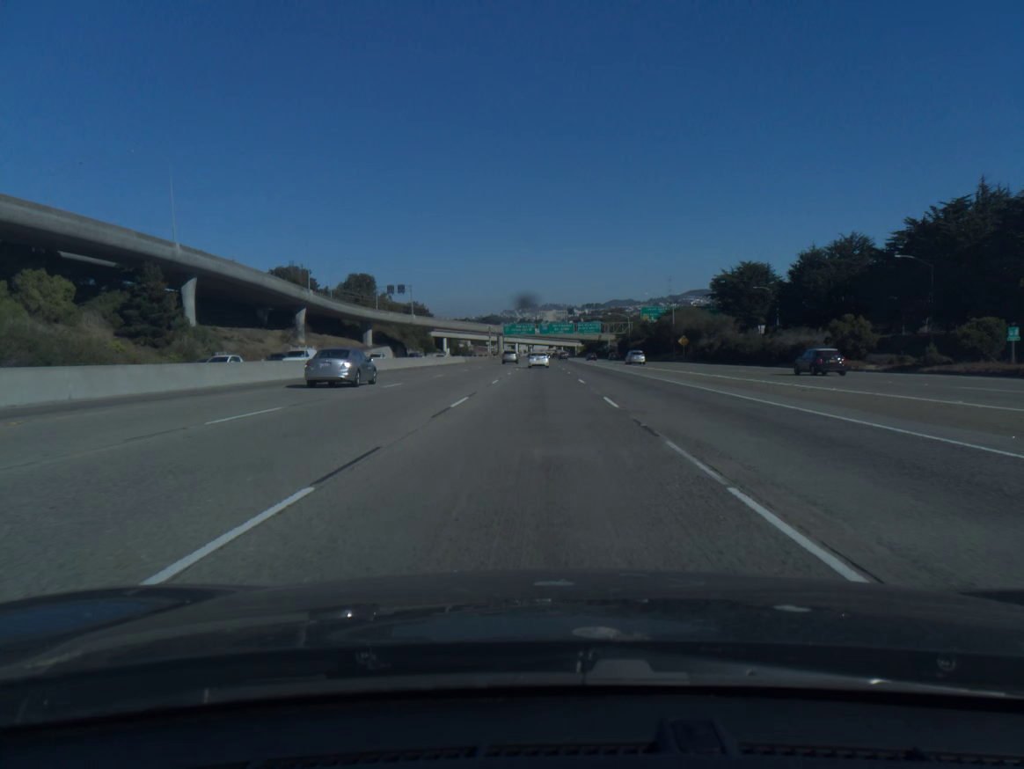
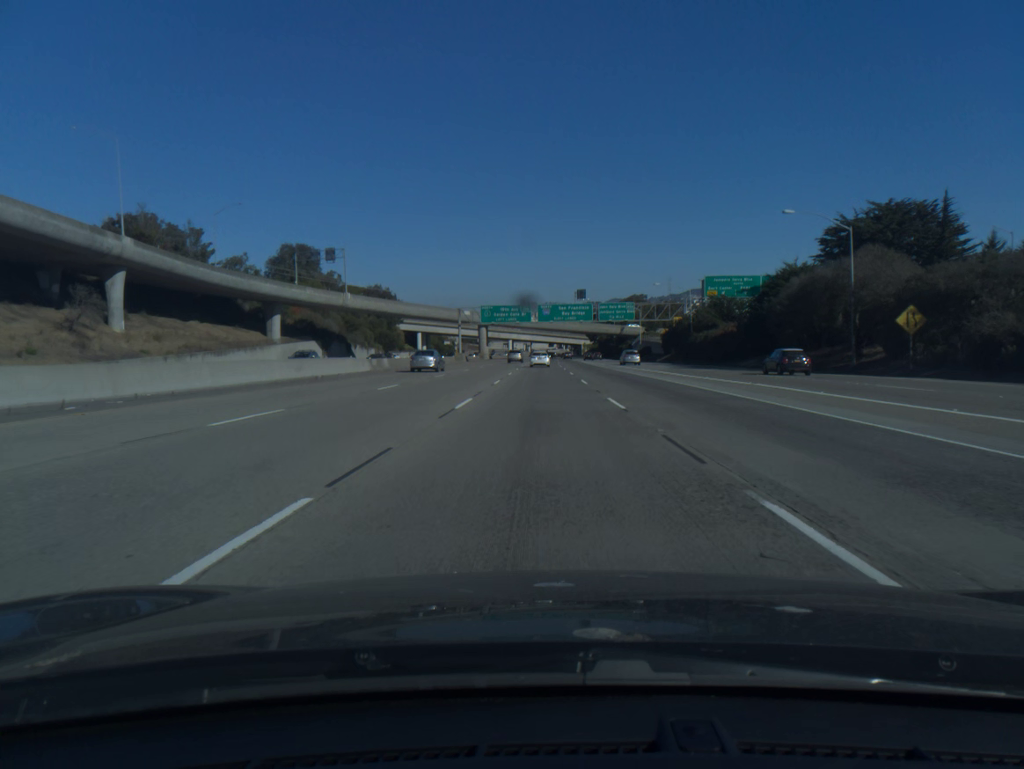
(0.0, +71.4) m; 0°
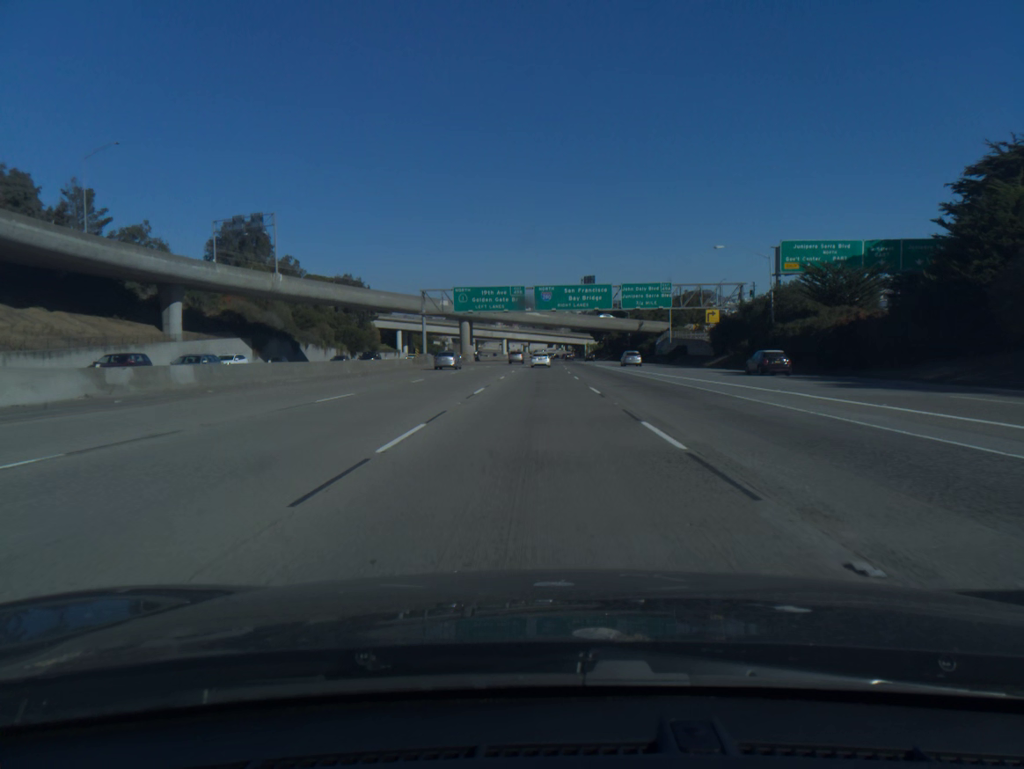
(0.0, +36.1) m; 0°
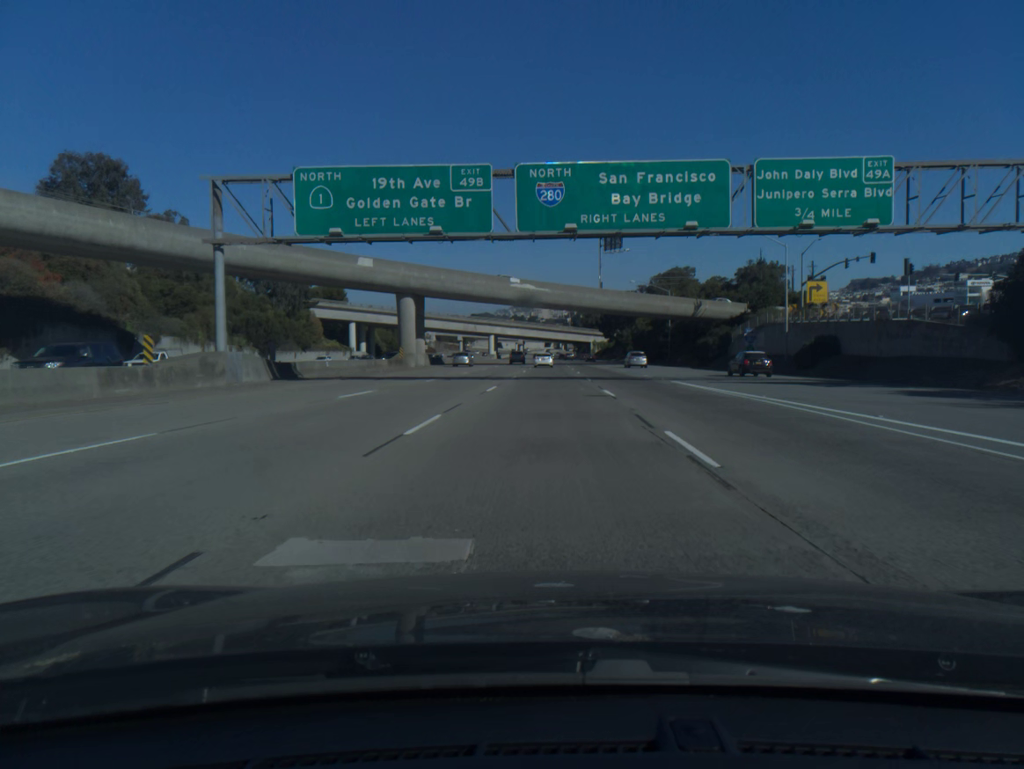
(+0.1, +54.8) m; 0°
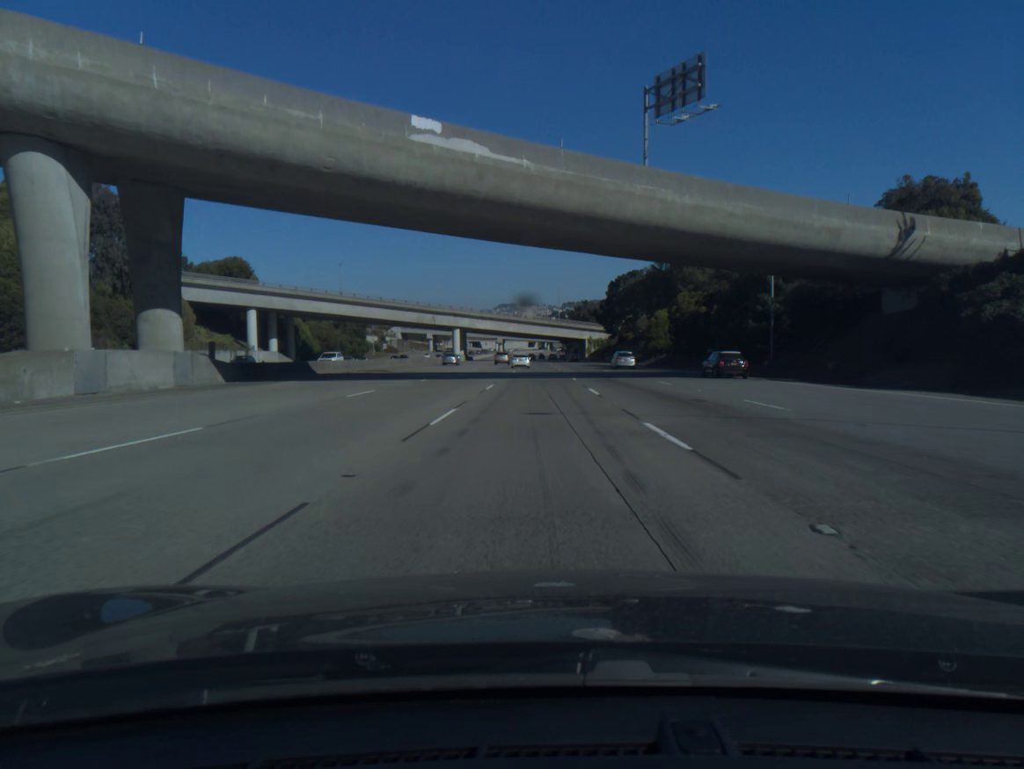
(+0.6, +55.5) m; +1°
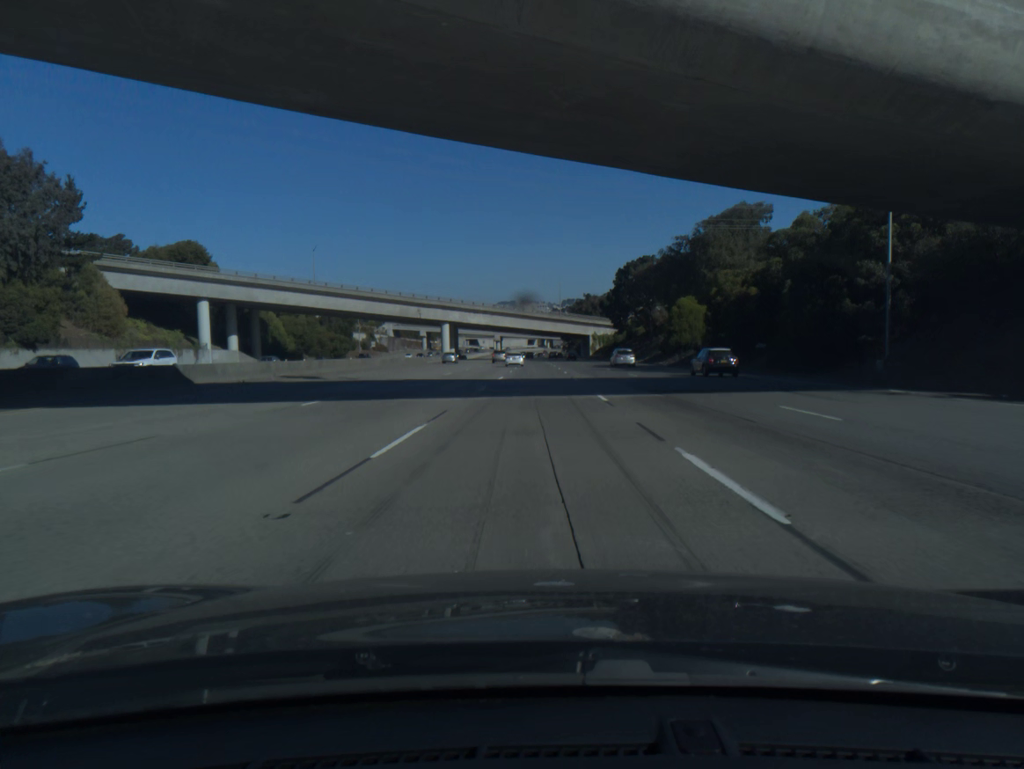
(0.0, +18.6) m; 0°
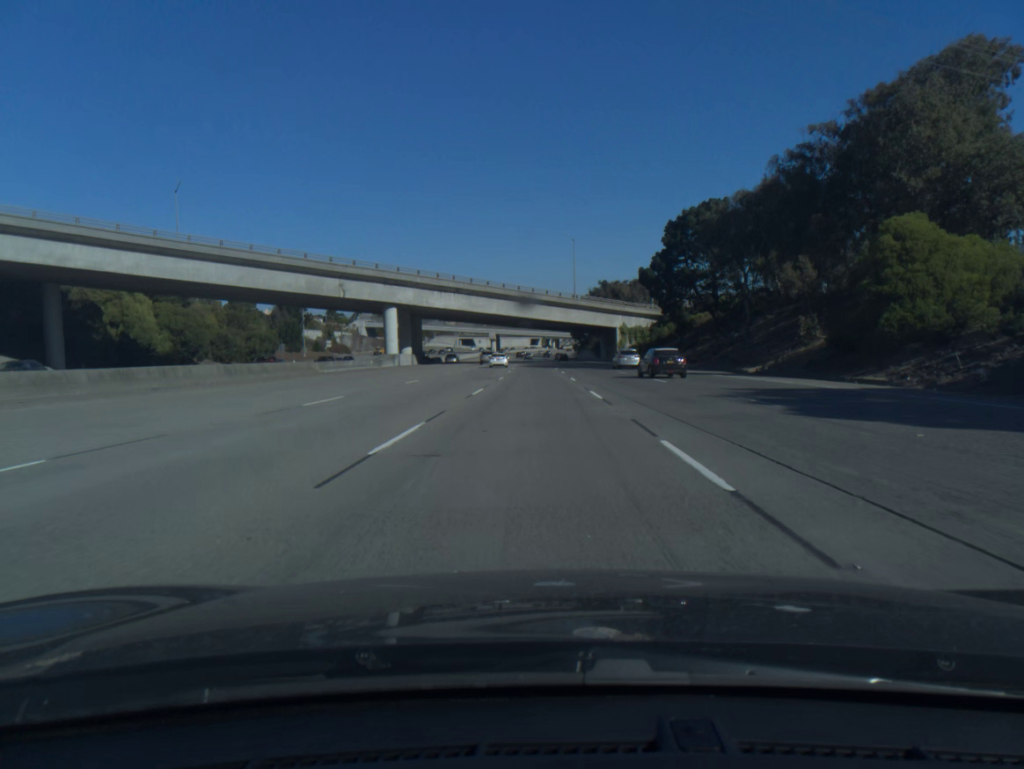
(-0.1, +56.2) m; 0°
